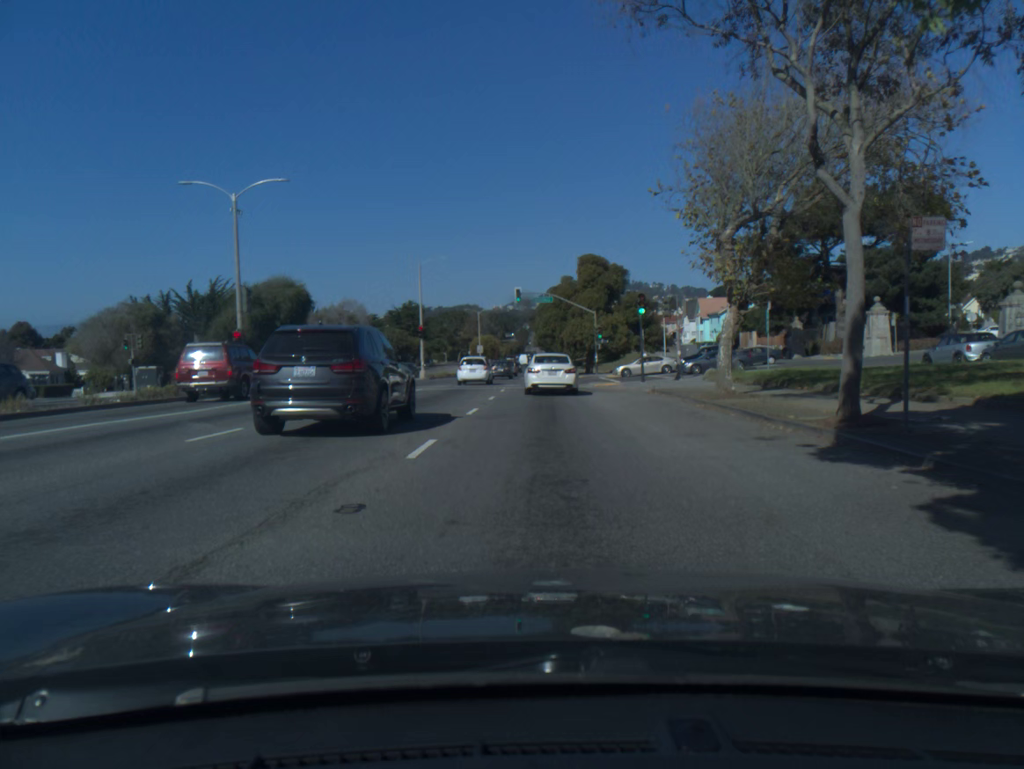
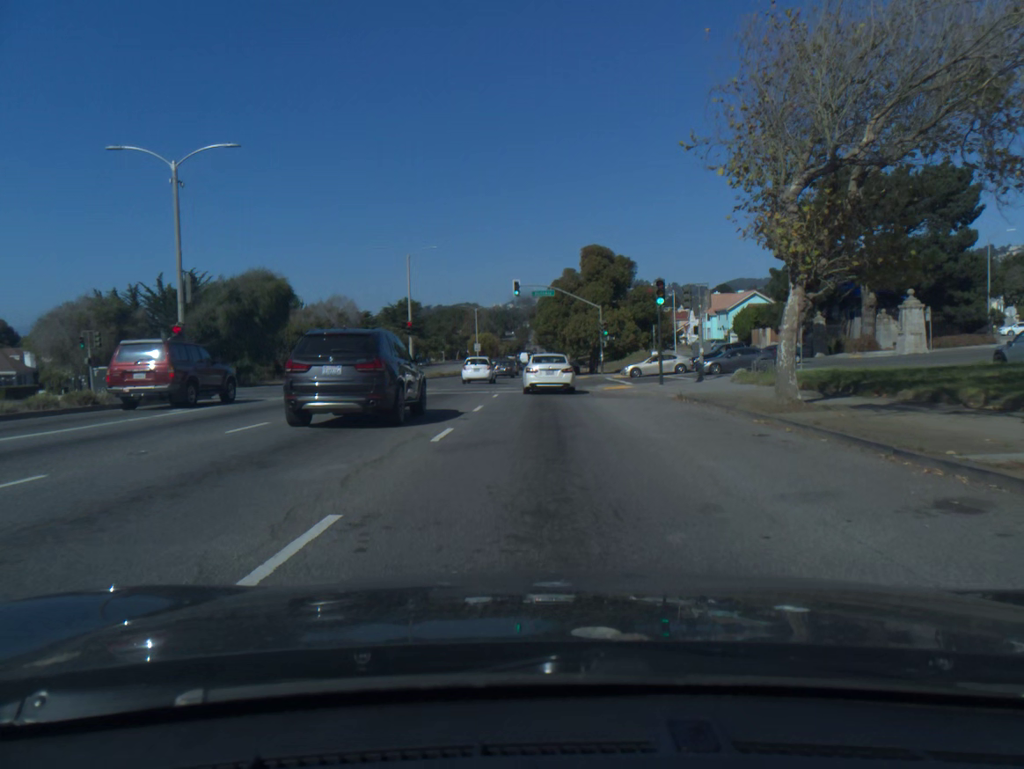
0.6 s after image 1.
(0.0, +5.4) m; 0°
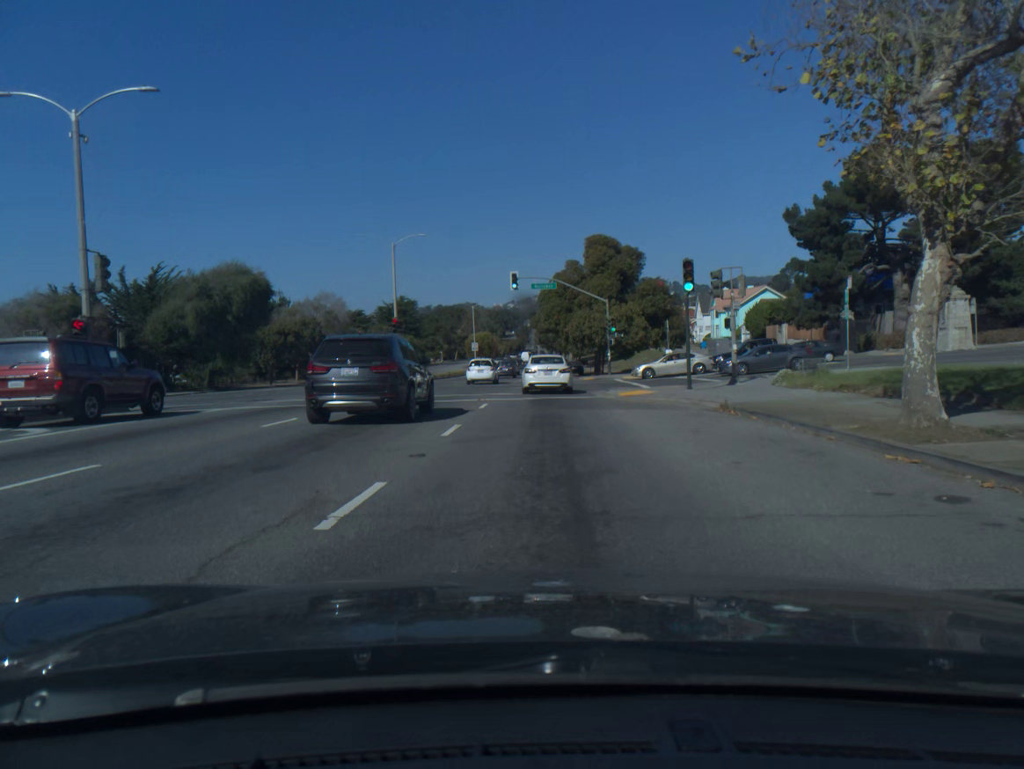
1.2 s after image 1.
(0.0, +5.8) m; 0°
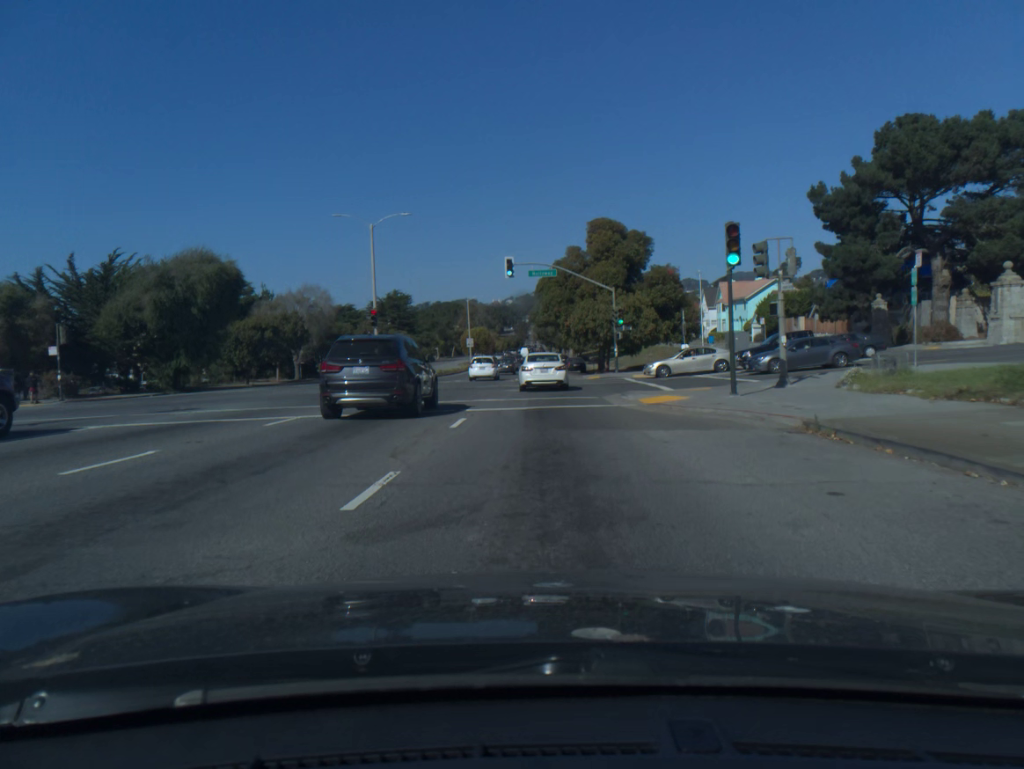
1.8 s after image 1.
(0.0, +6.1) m; 0°
